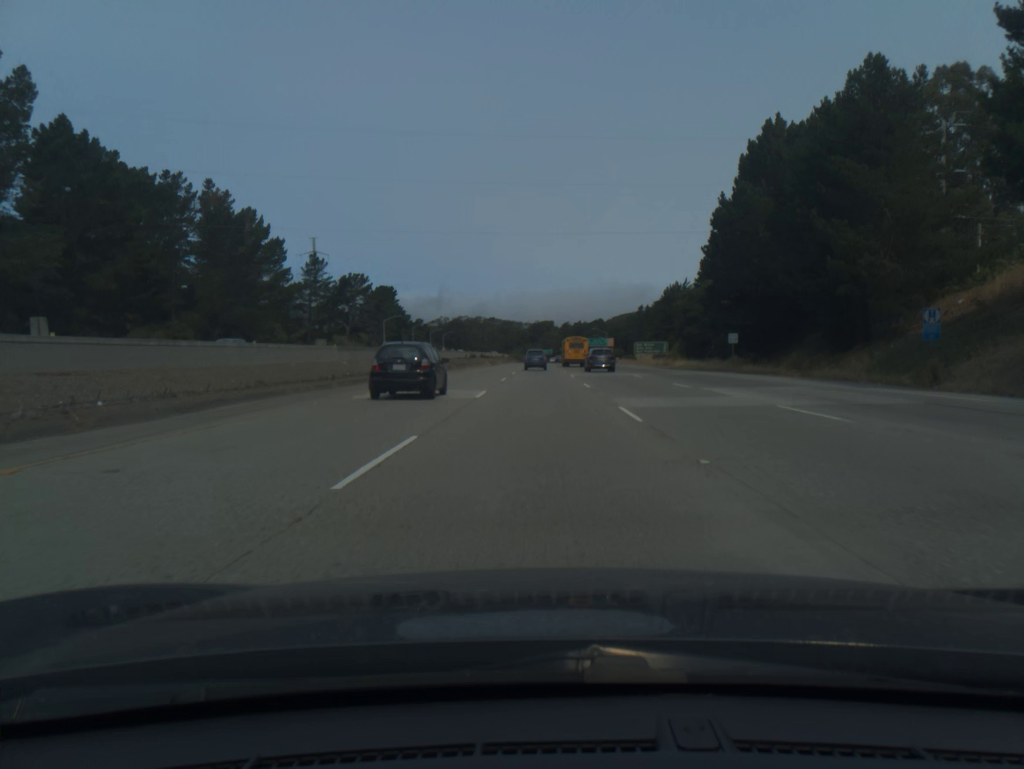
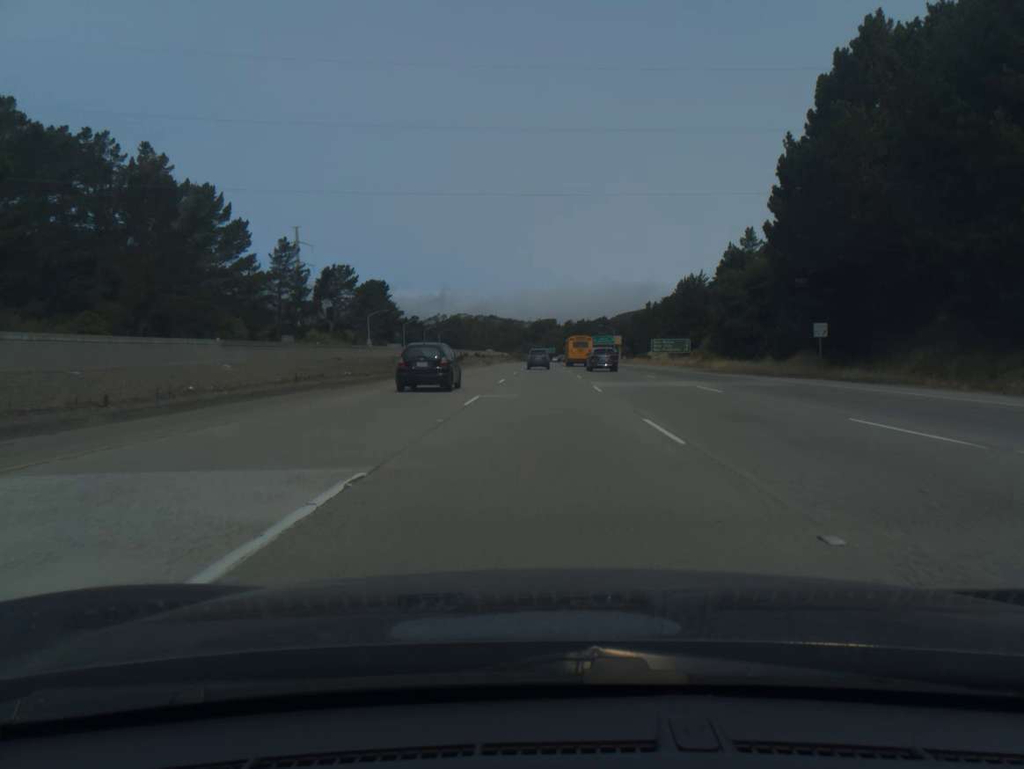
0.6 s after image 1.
(0.0, +18.5) m; 0°
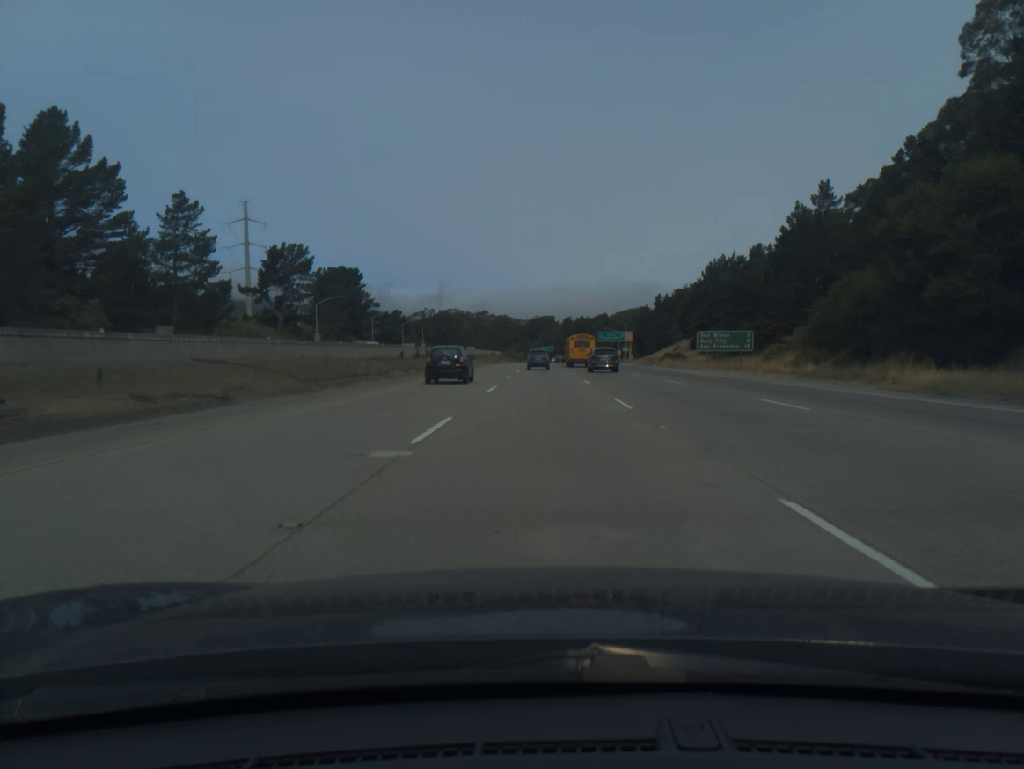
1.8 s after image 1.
(0.0, +37.0) m; 0°
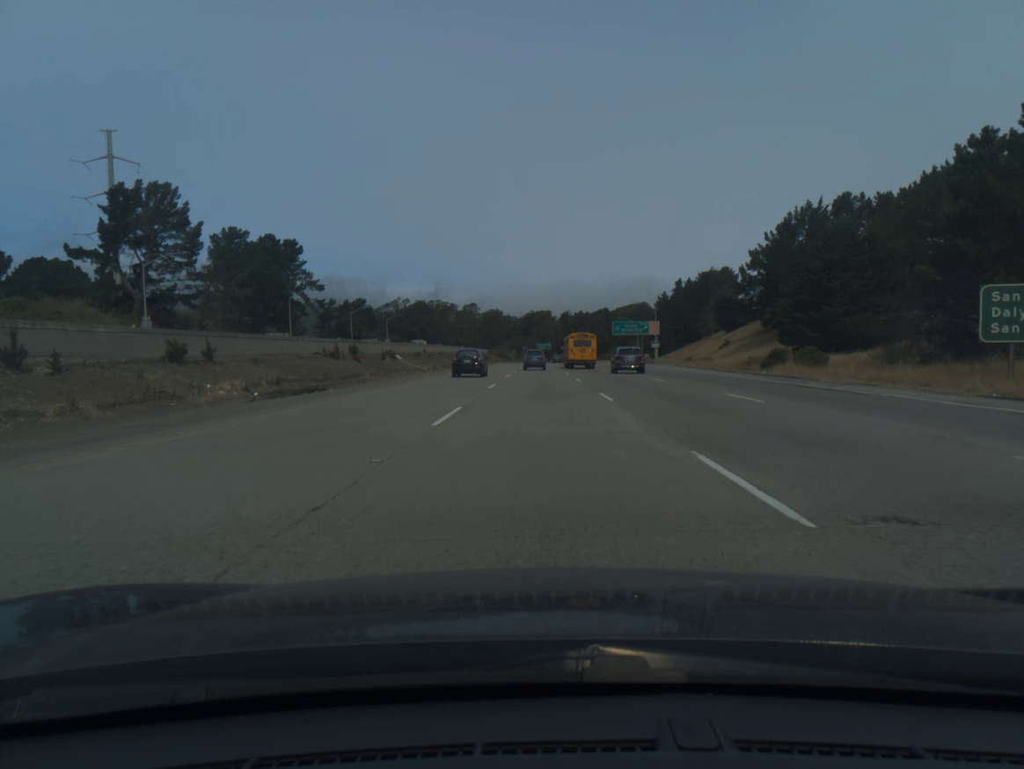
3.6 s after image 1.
(+0.2, +55.4) m; 0°
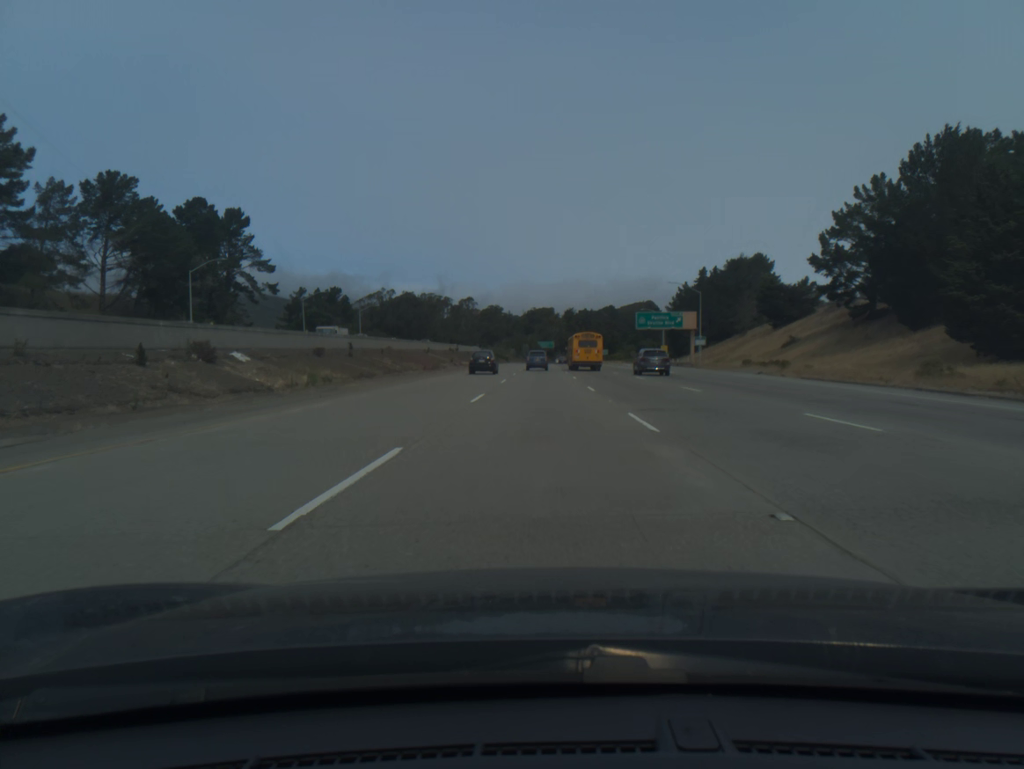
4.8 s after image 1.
(0.0, +37.0) m; 0°
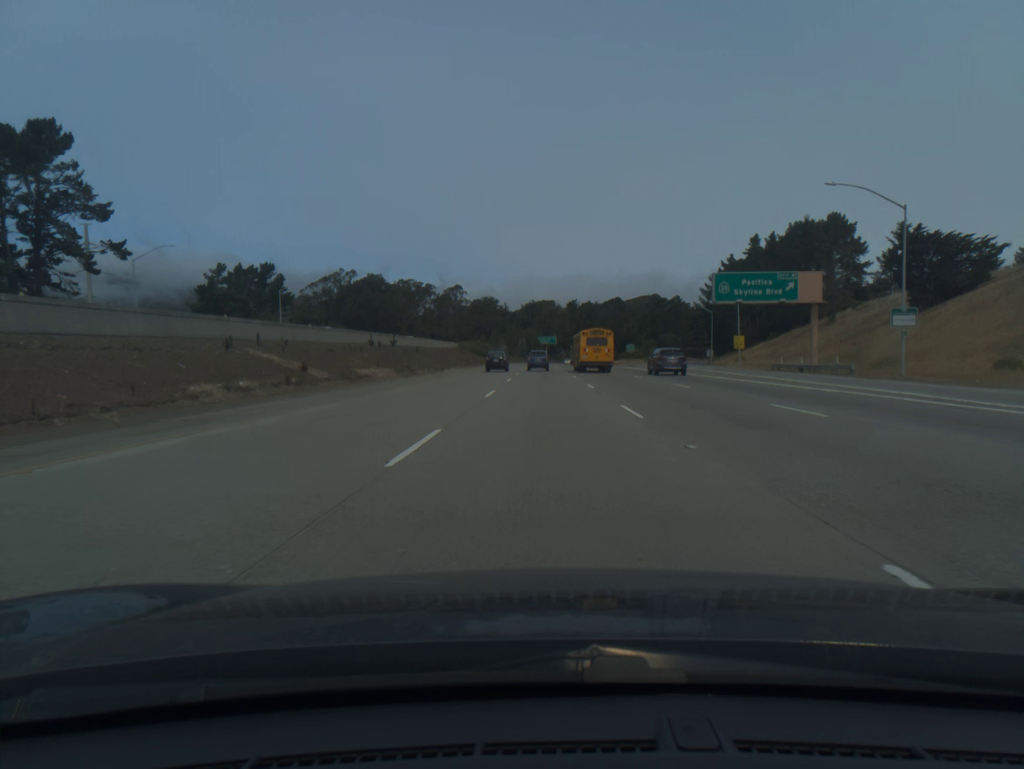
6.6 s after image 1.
(0.0, +55.6) m; 0°
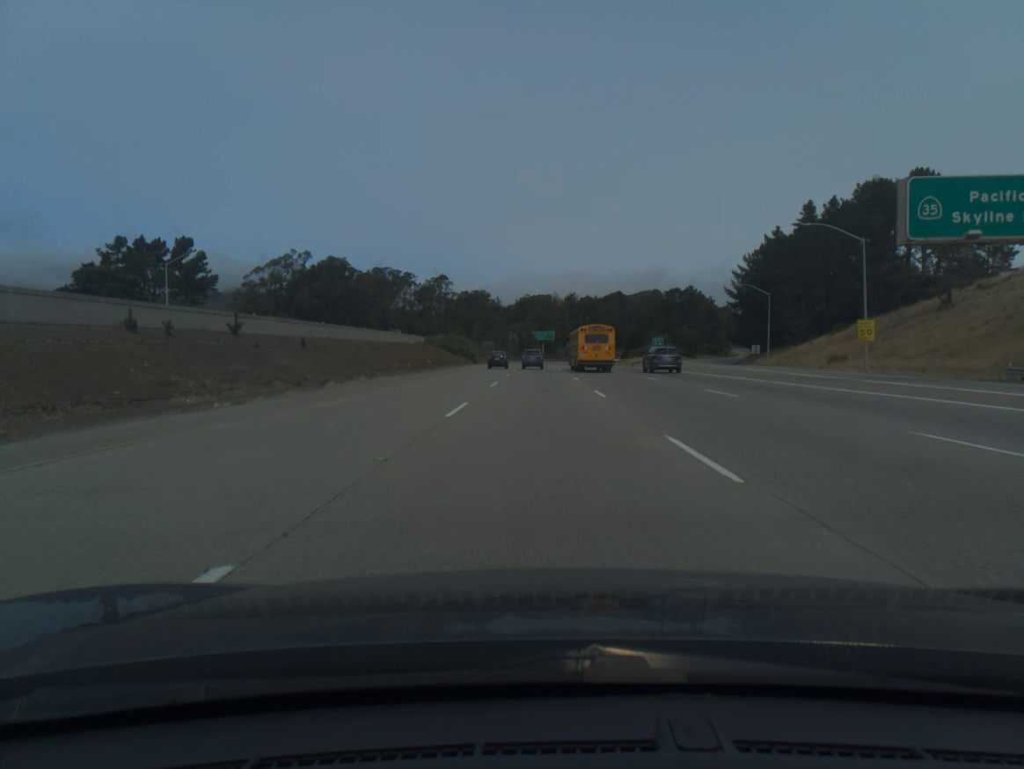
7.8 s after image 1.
(+0.1, +37.2) m; 0°
